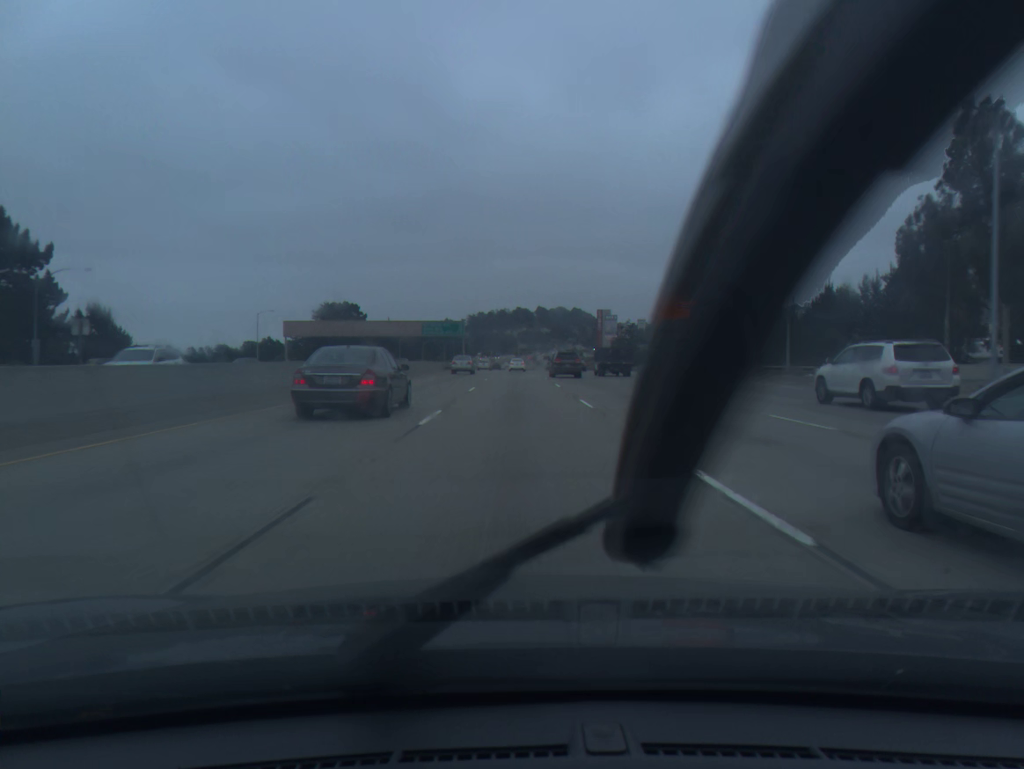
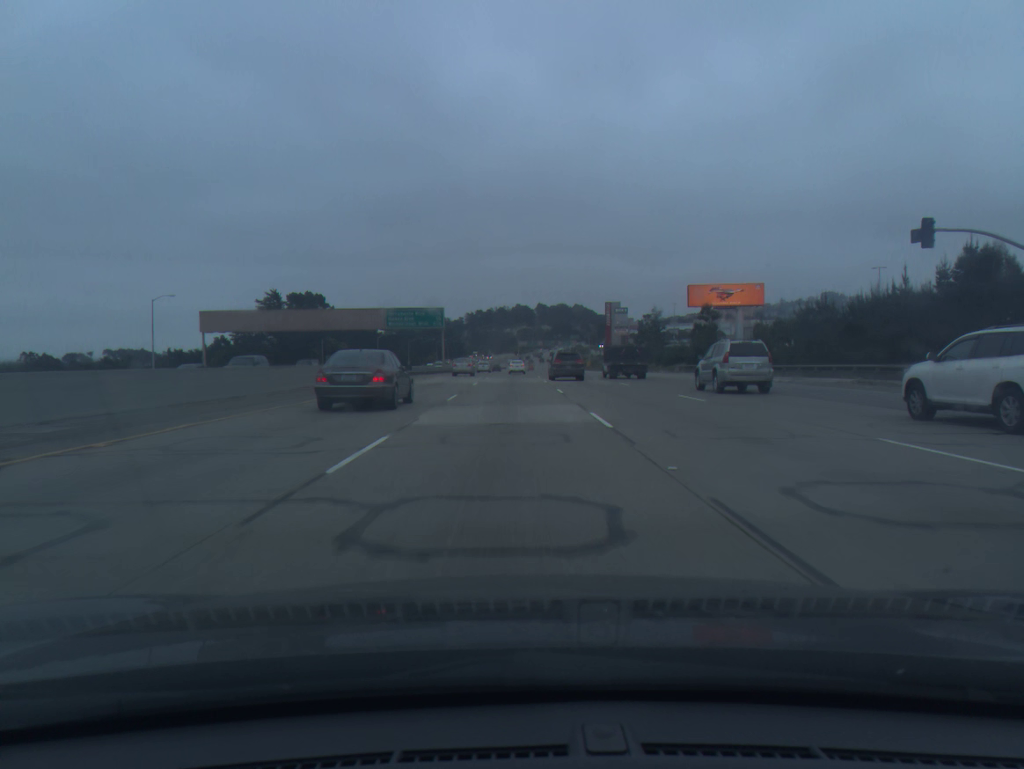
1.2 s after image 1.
(+0.1, +35.2) m; 0°
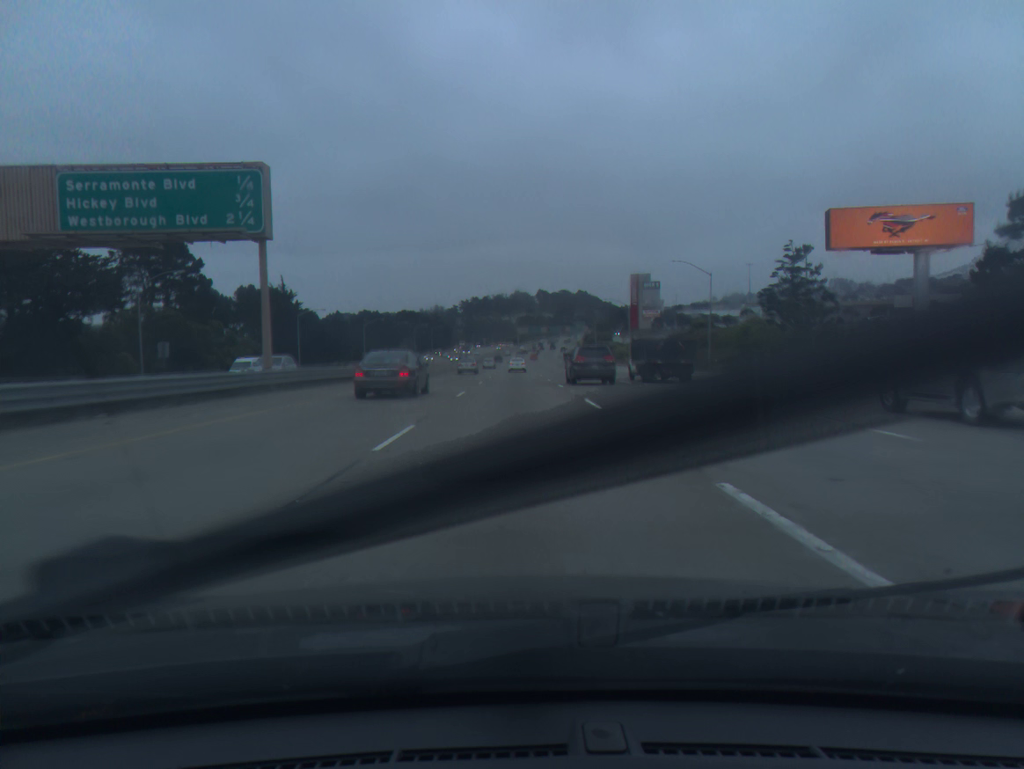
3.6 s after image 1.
(-0.5, +71.8) m; 0°
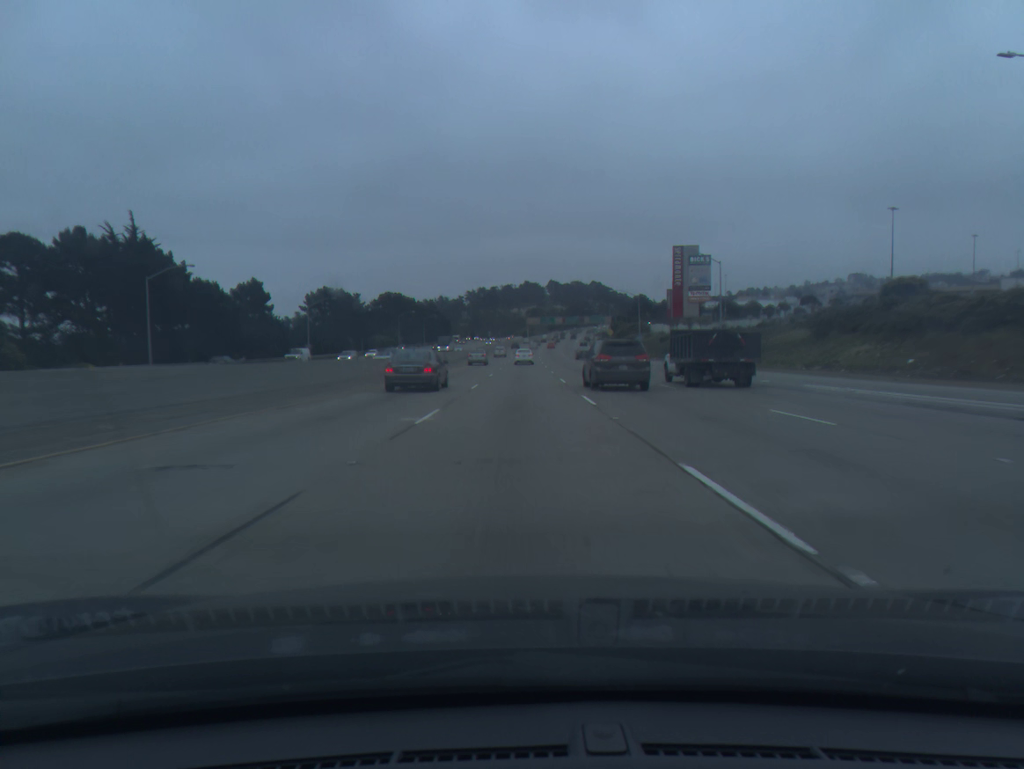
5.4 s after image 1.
(-0.2, +54.2) m; -1°
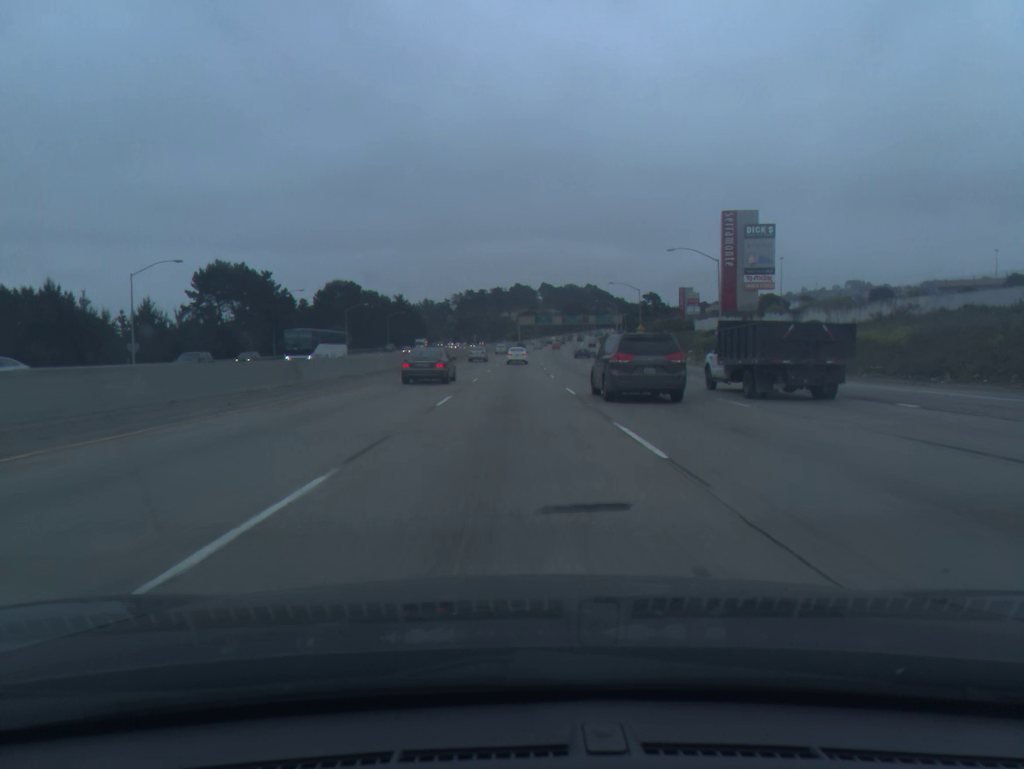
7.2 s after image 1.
(+0.3, +54.2) m; +1°
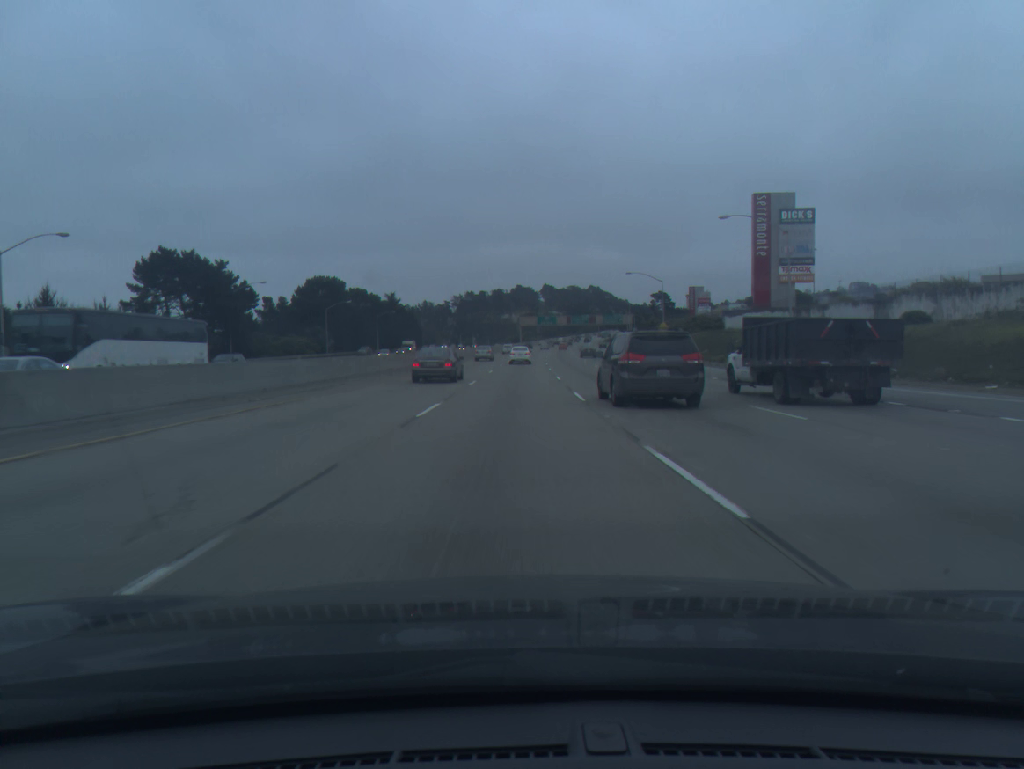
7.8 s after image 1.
(0.0, +17.9) m; 0°
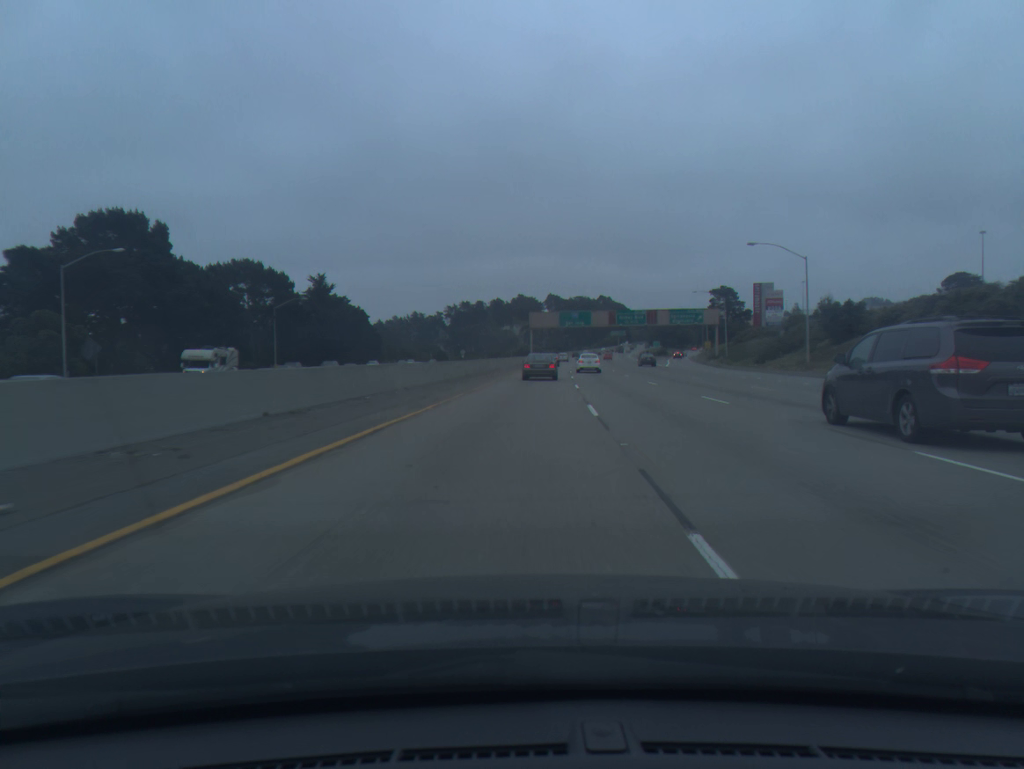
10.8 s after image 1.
(-1.9, +87.6) m; 0°
